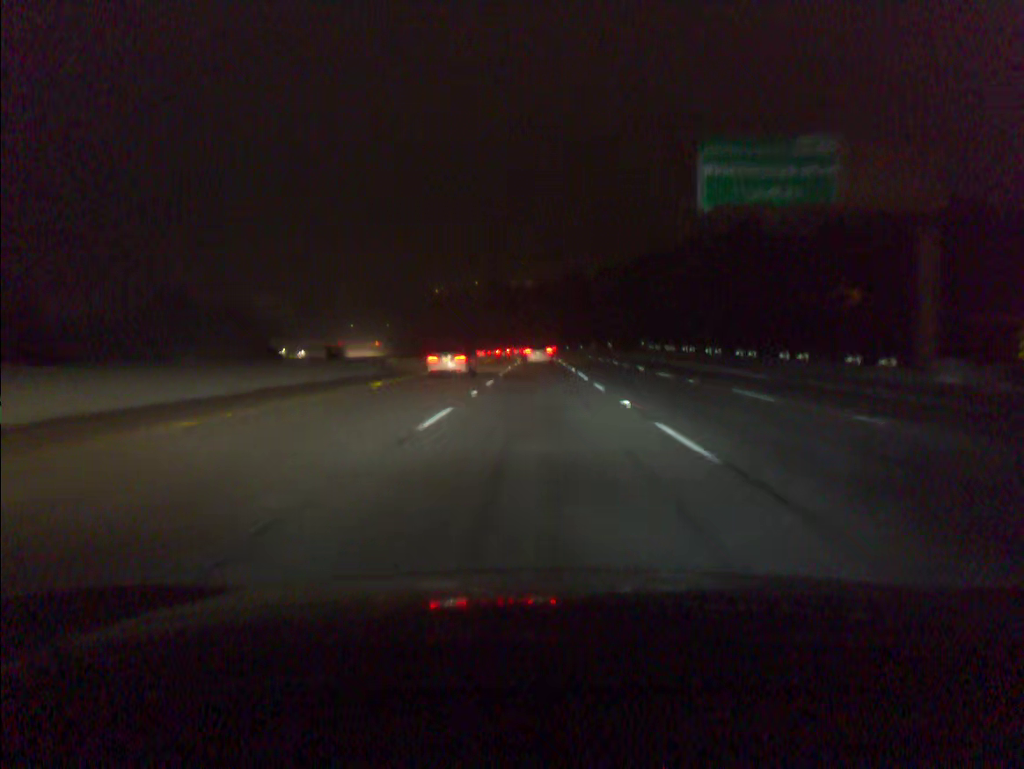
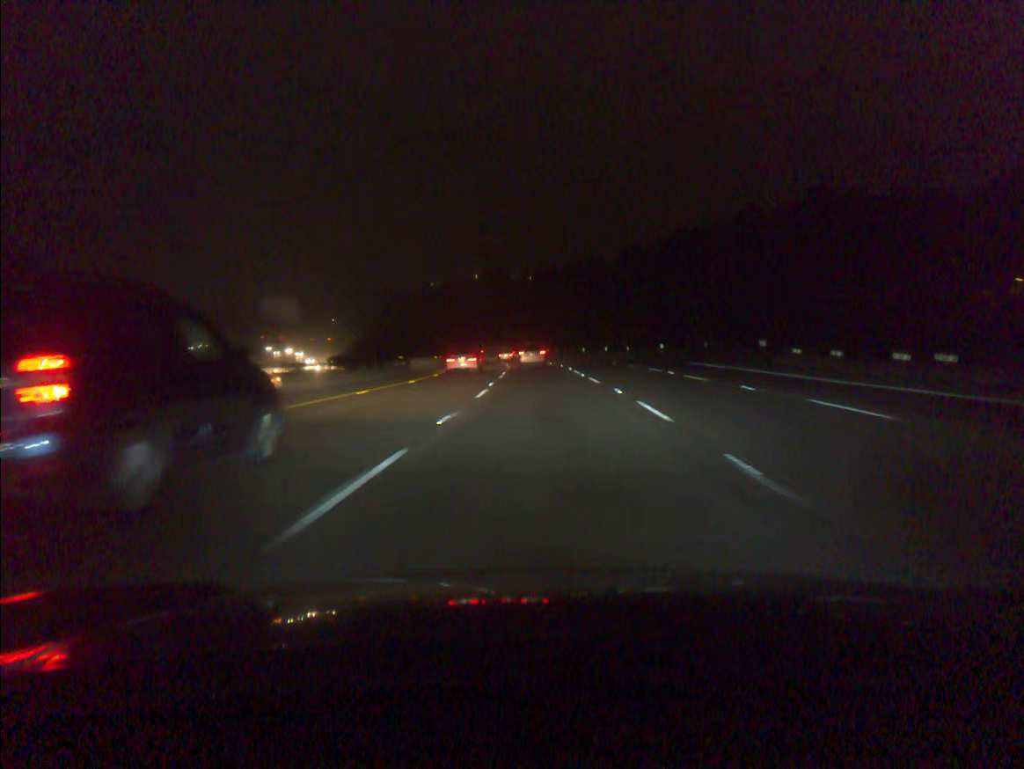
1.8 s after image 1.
(-0.2, +48.7) m; 0°
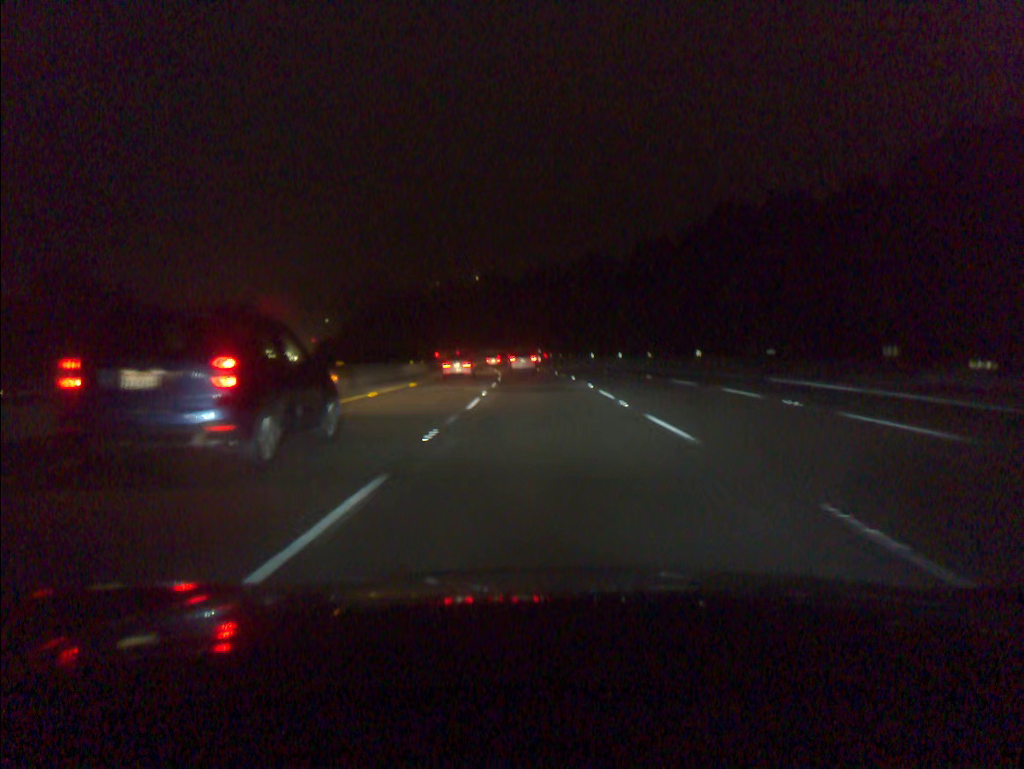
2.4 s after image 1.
(0.0, +16.1) m; 0°
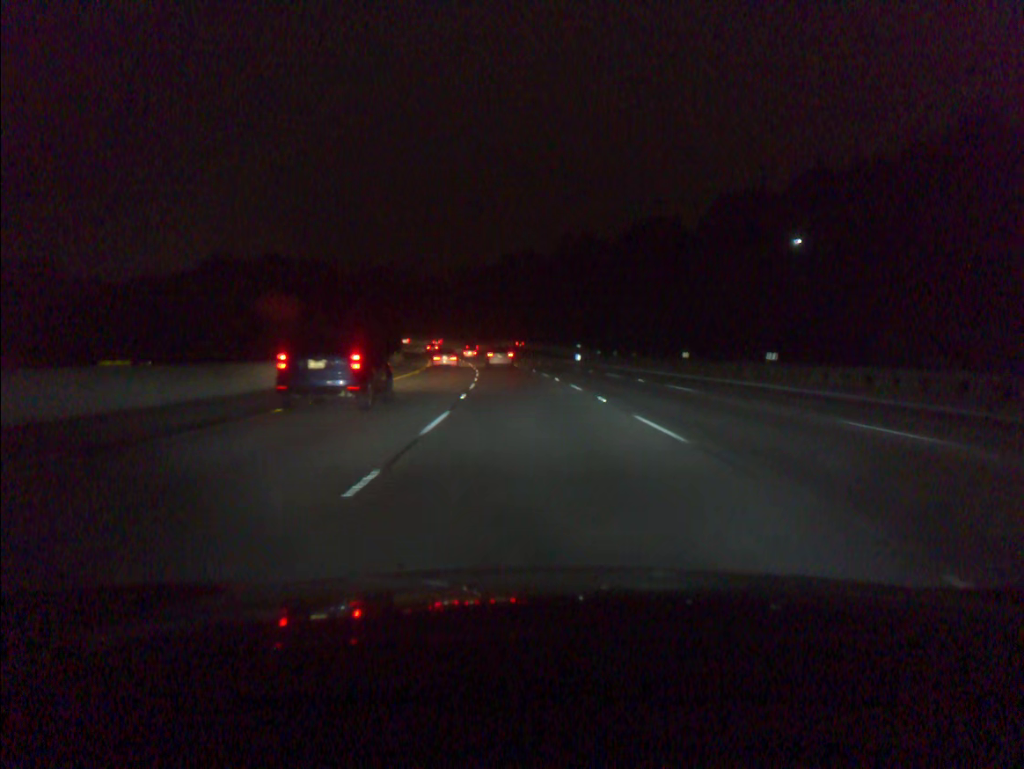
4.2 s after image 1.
(-0.7, +48.1) m; -2°
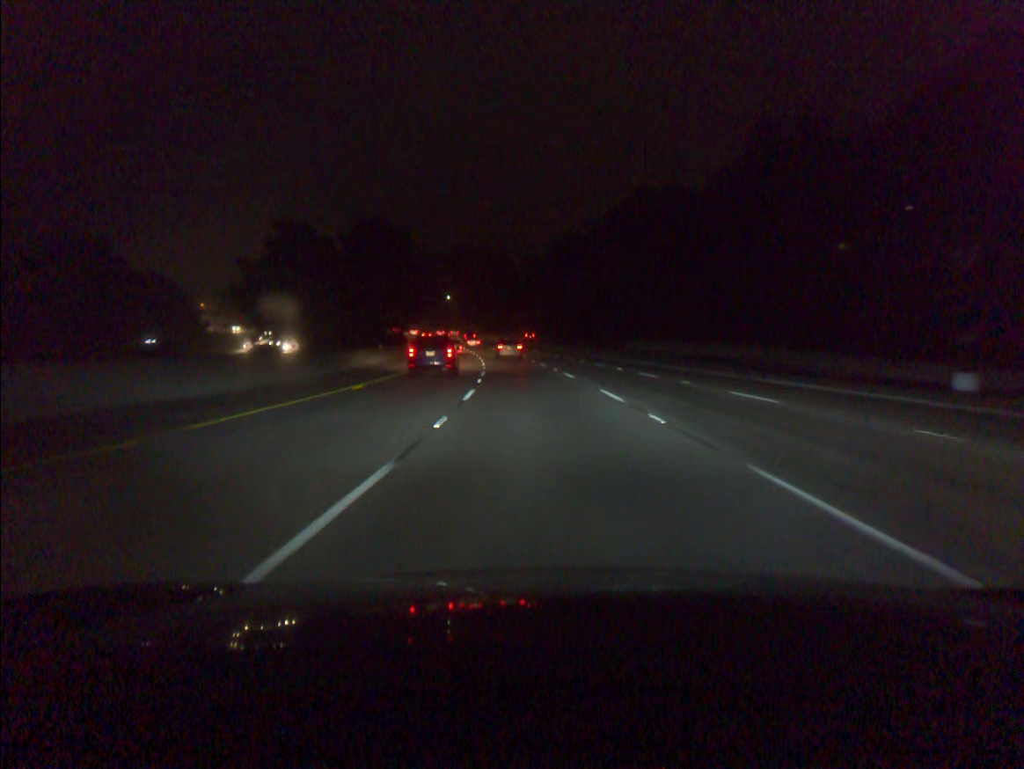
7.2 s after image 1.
(-5.7, +80.5) m; -8°
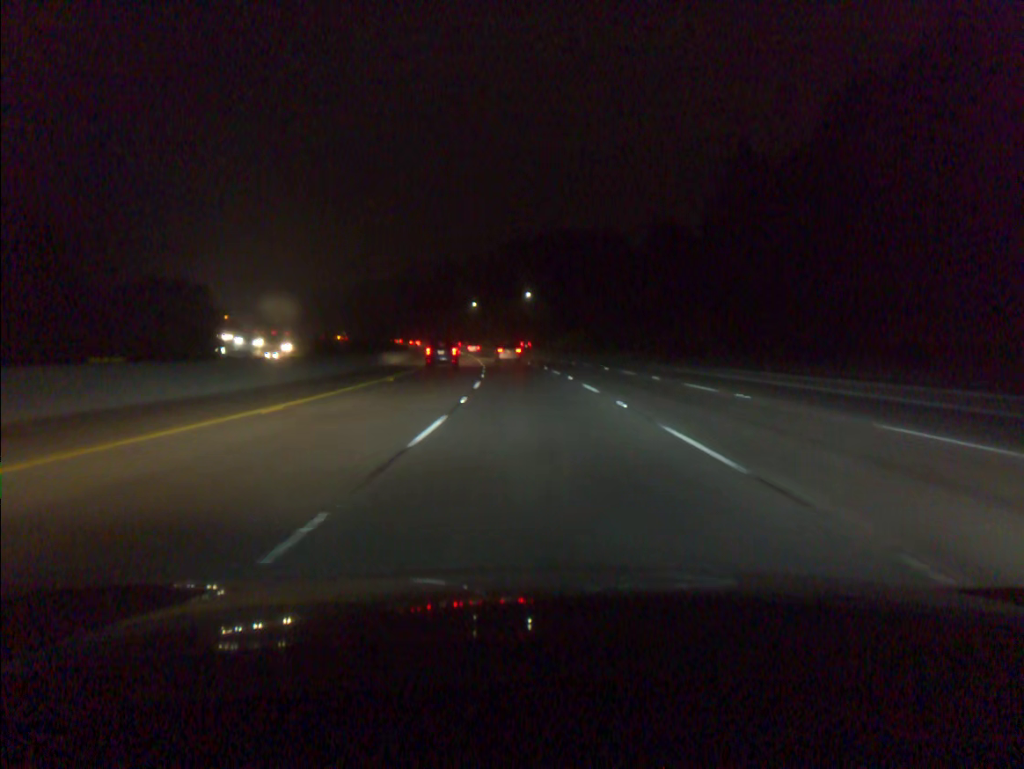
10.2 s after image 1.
(-5.0, +81.2) m; -7°
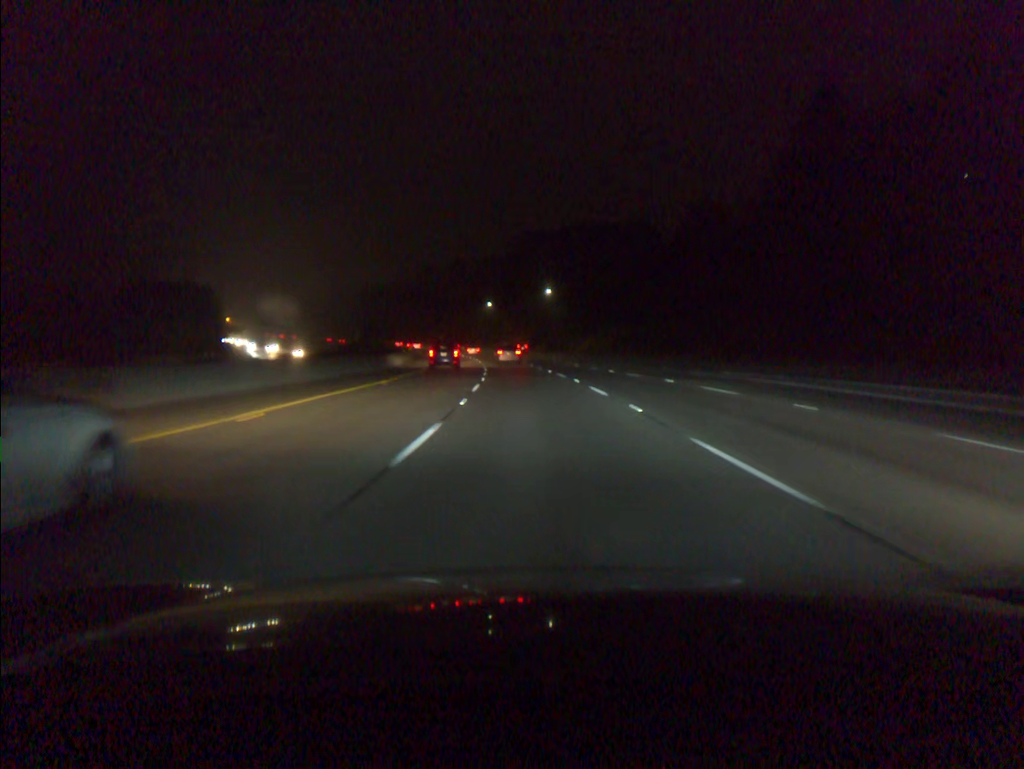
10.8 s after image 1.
(-0.2, +16.3) m; -1°
